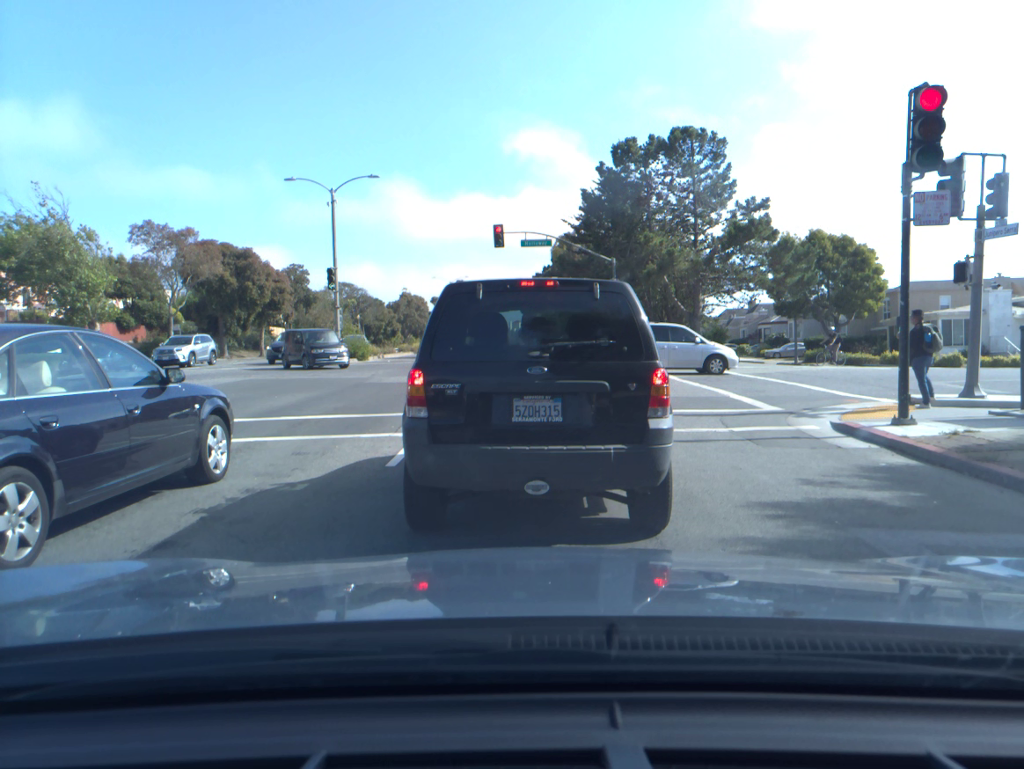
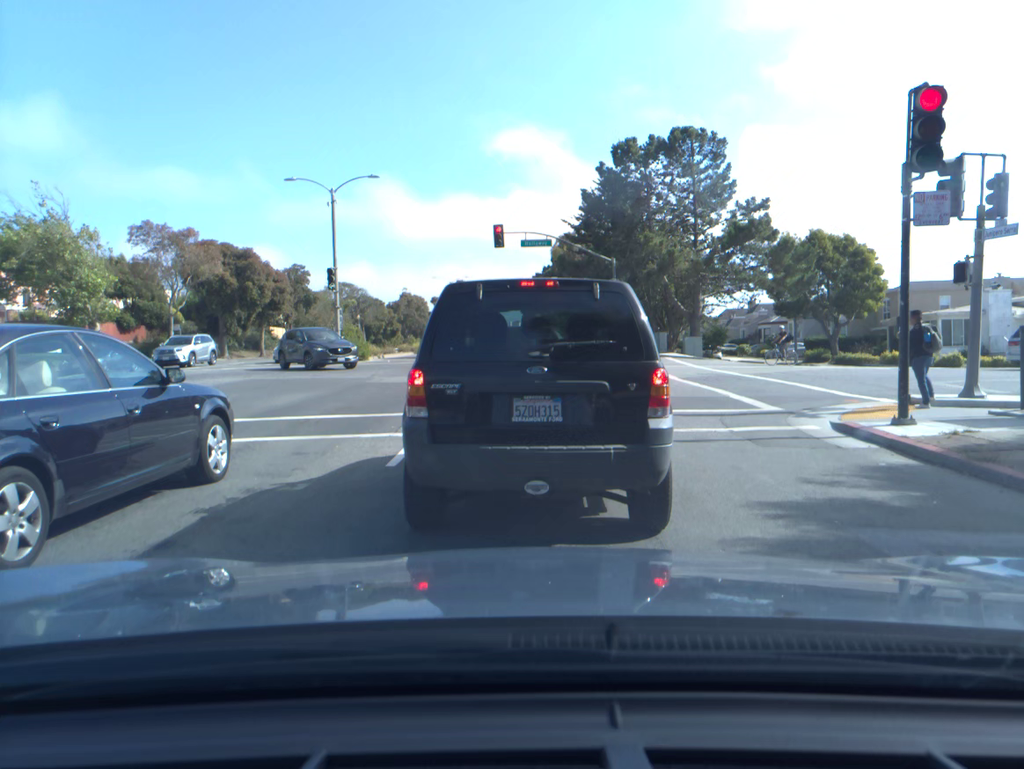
(0.0, 0.0) m; 0°
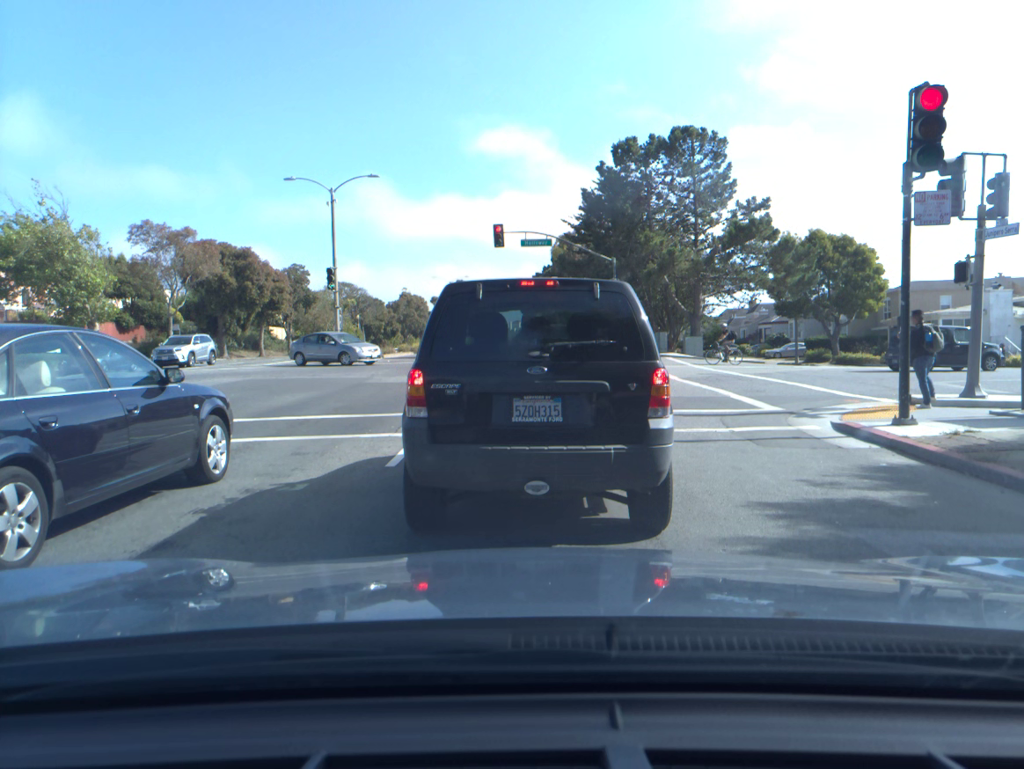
(0.0, 0.0) m; 0°
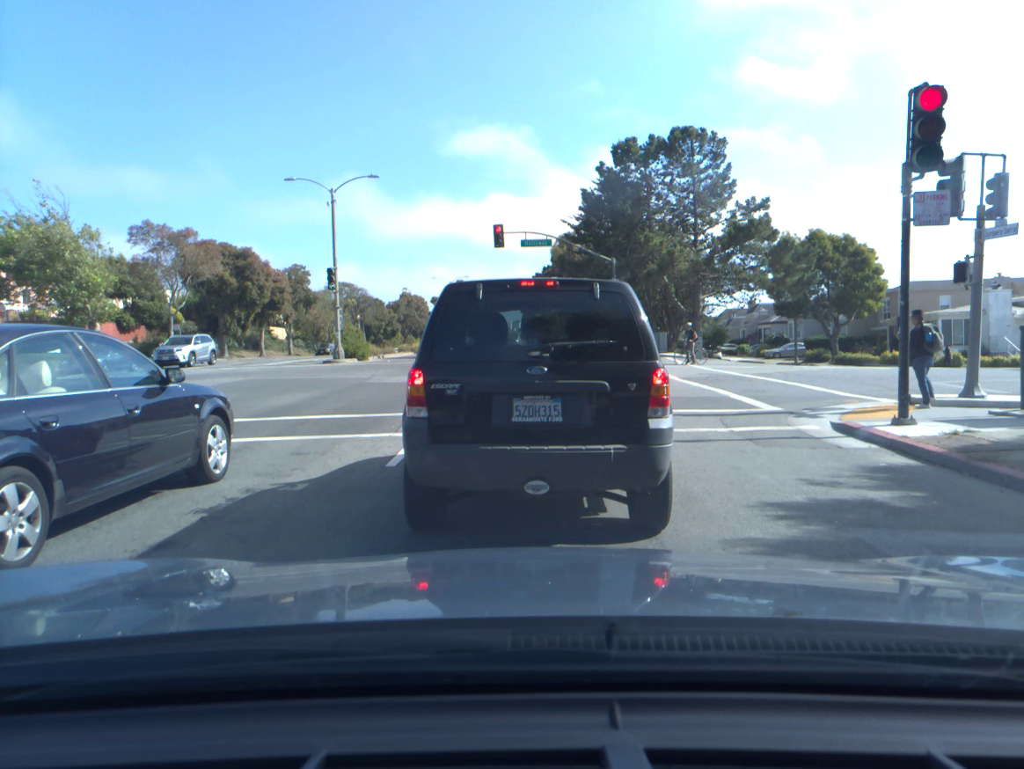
(0.0, 0.0) m; 0°
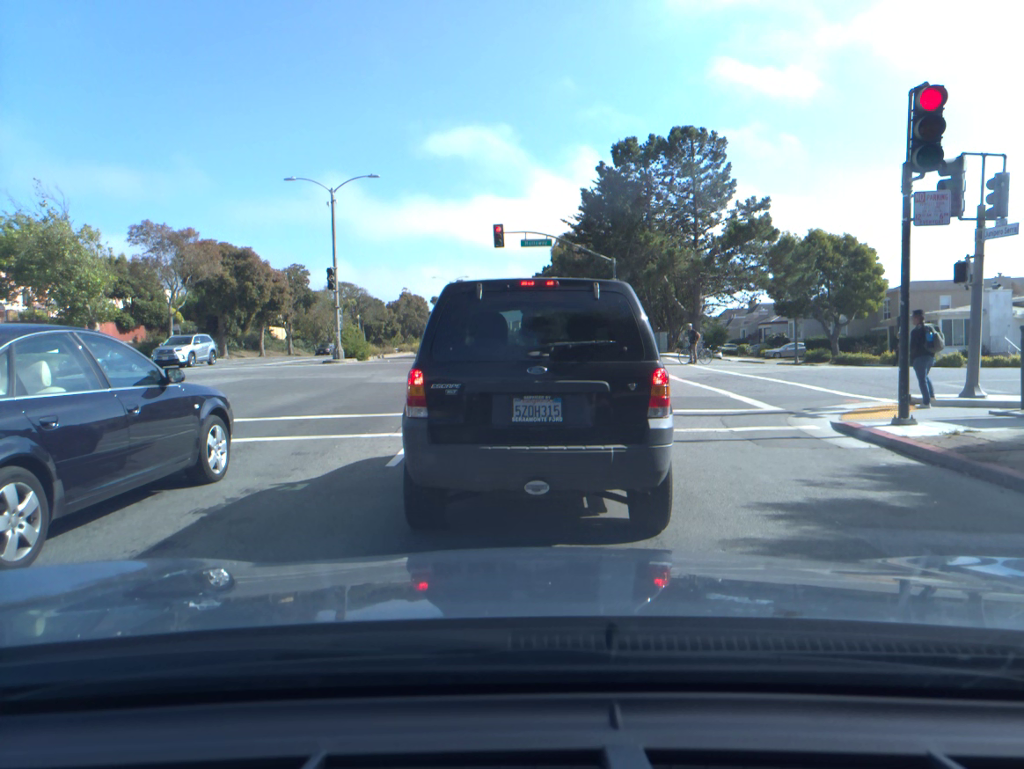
(0.0, 0.0) m; 0°
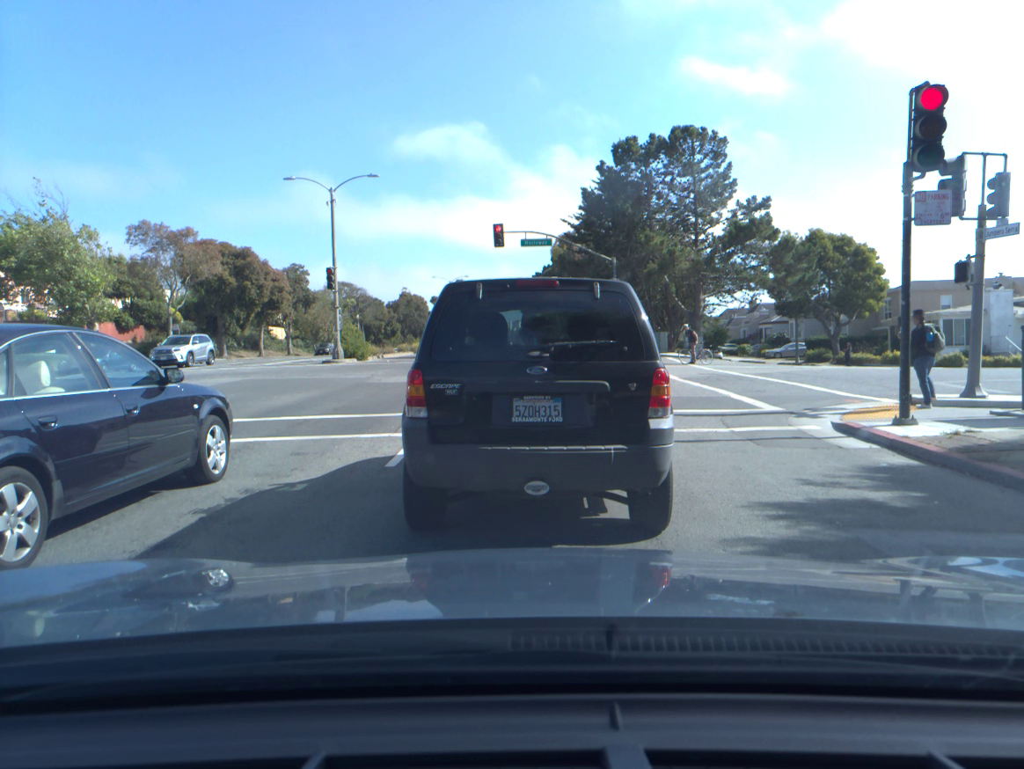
(0.0, 0.0) m; 0°
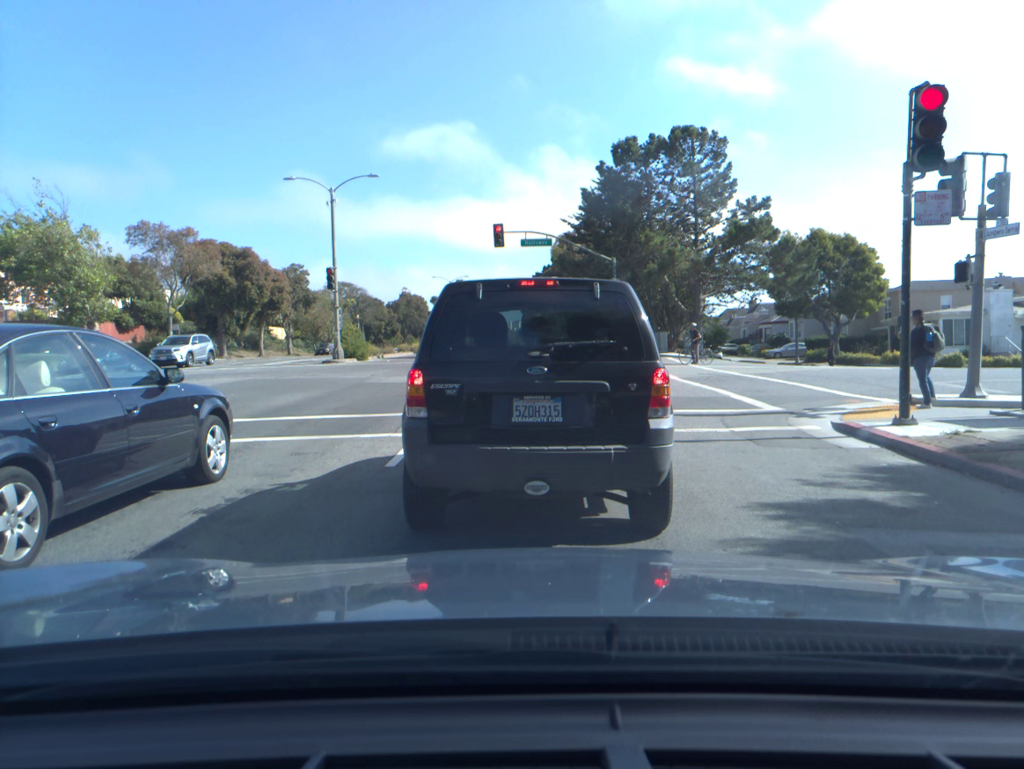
(0.0, 0.0) m; 0°
